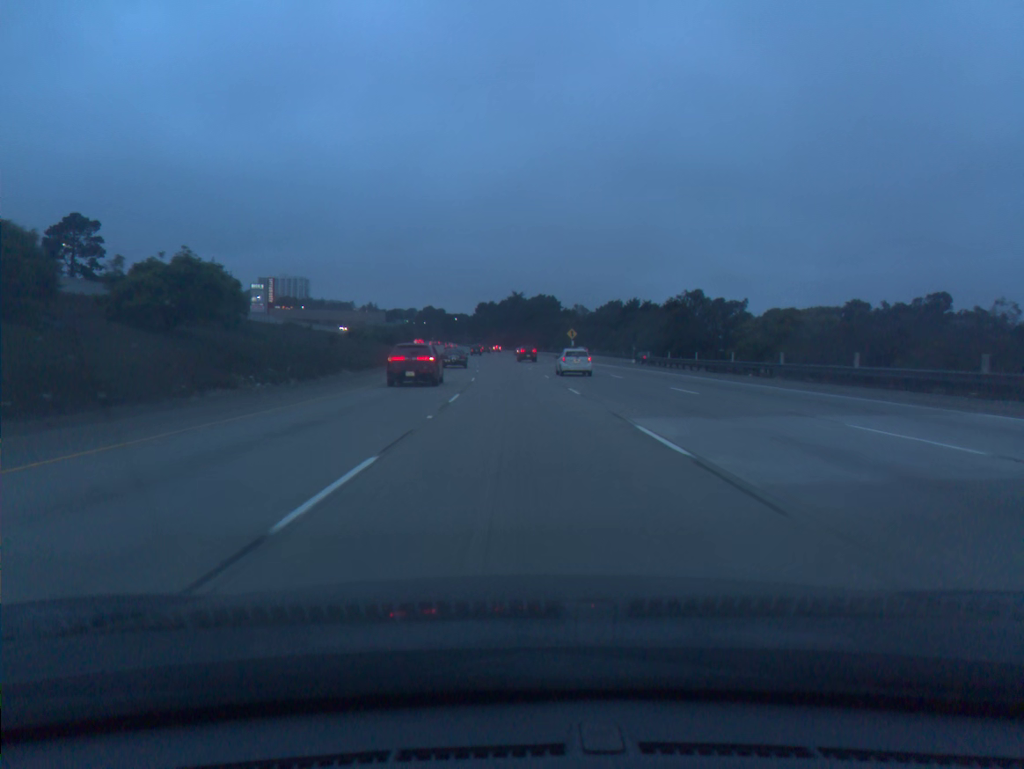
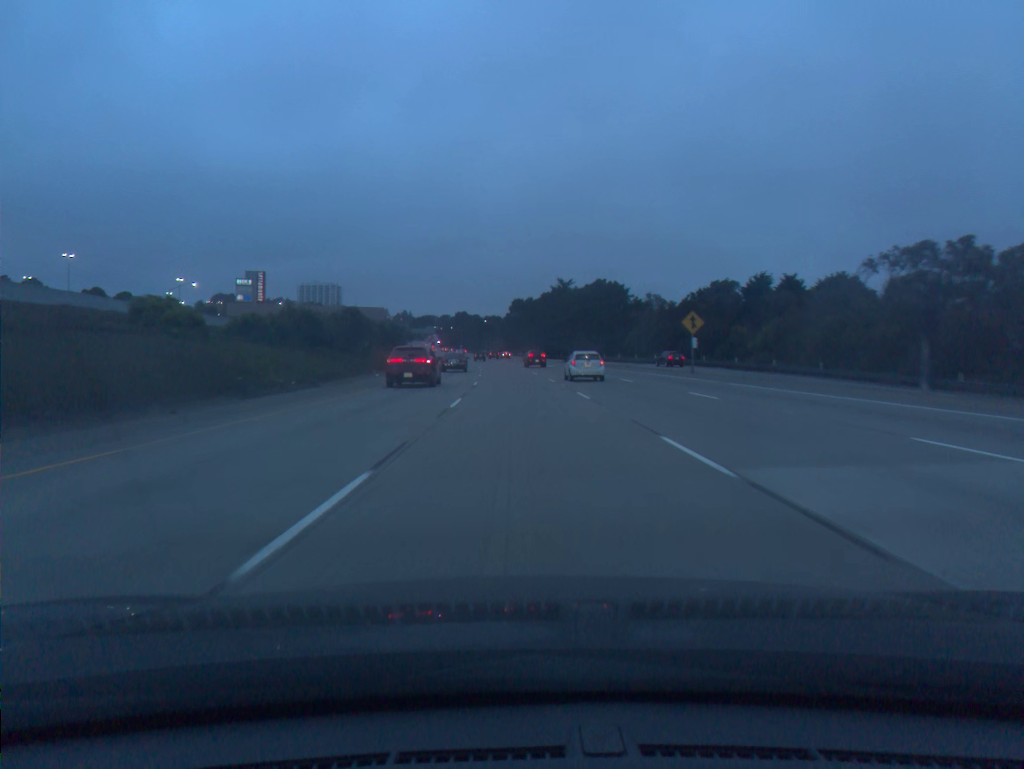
(-1.5, +59.8) m; -3°
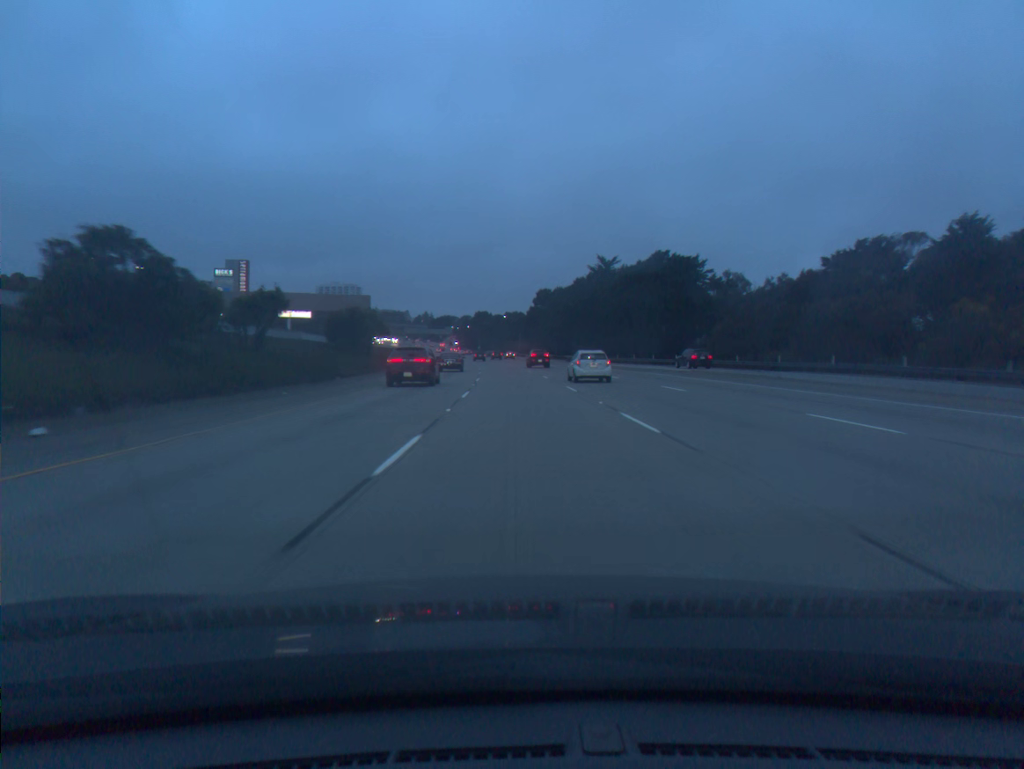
(-0.6, +39.4) m; -2°
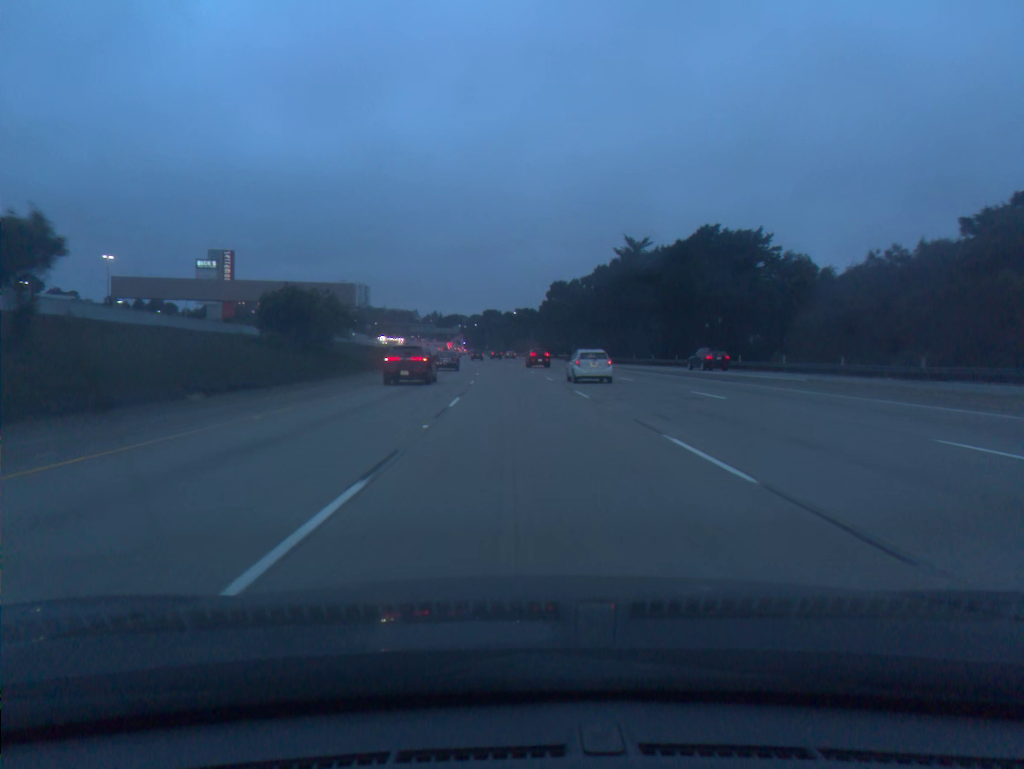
(-0.1, +19.5) m; -1°
